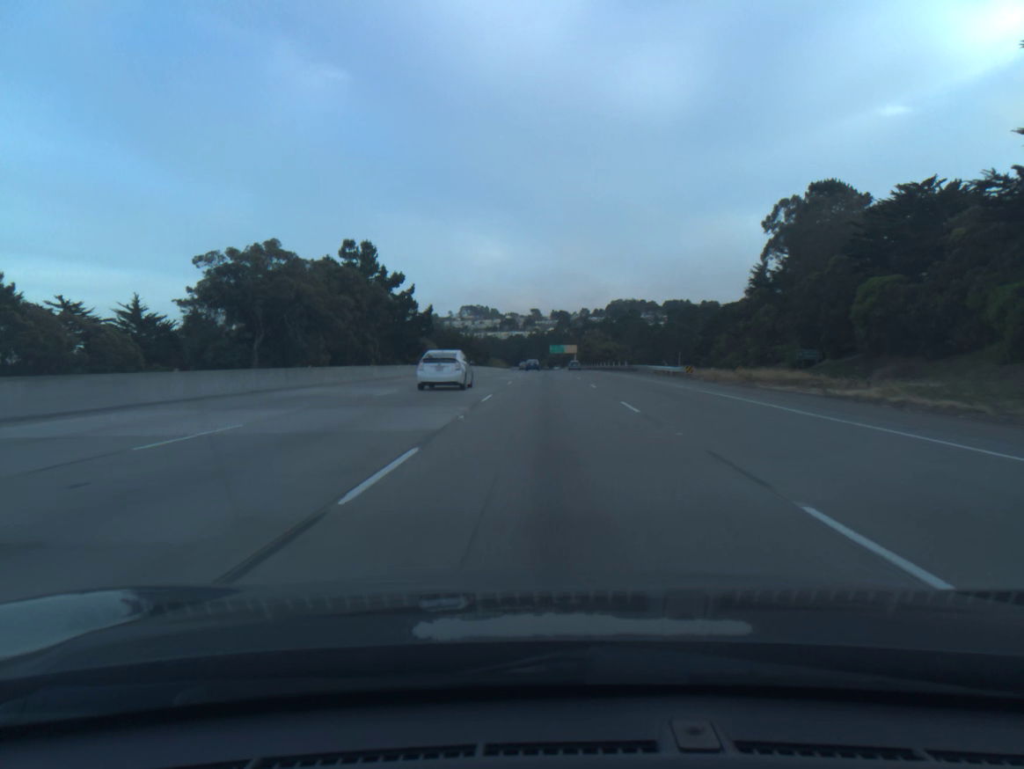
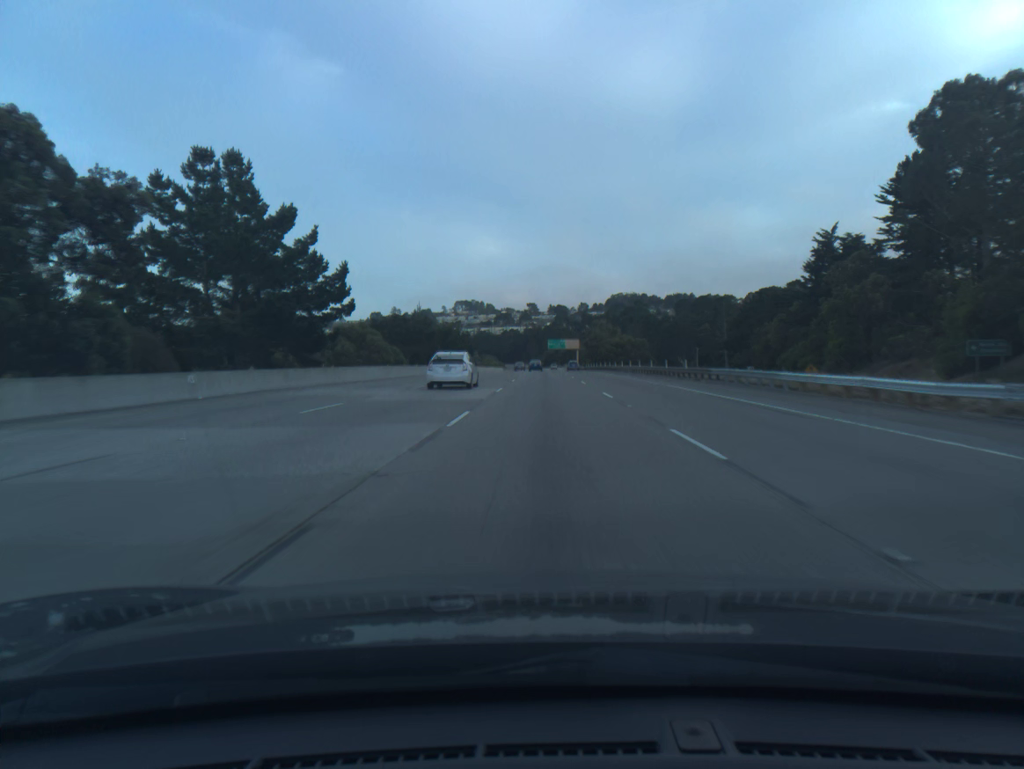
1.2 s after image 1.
(+0.1, +36.9) m; 0°
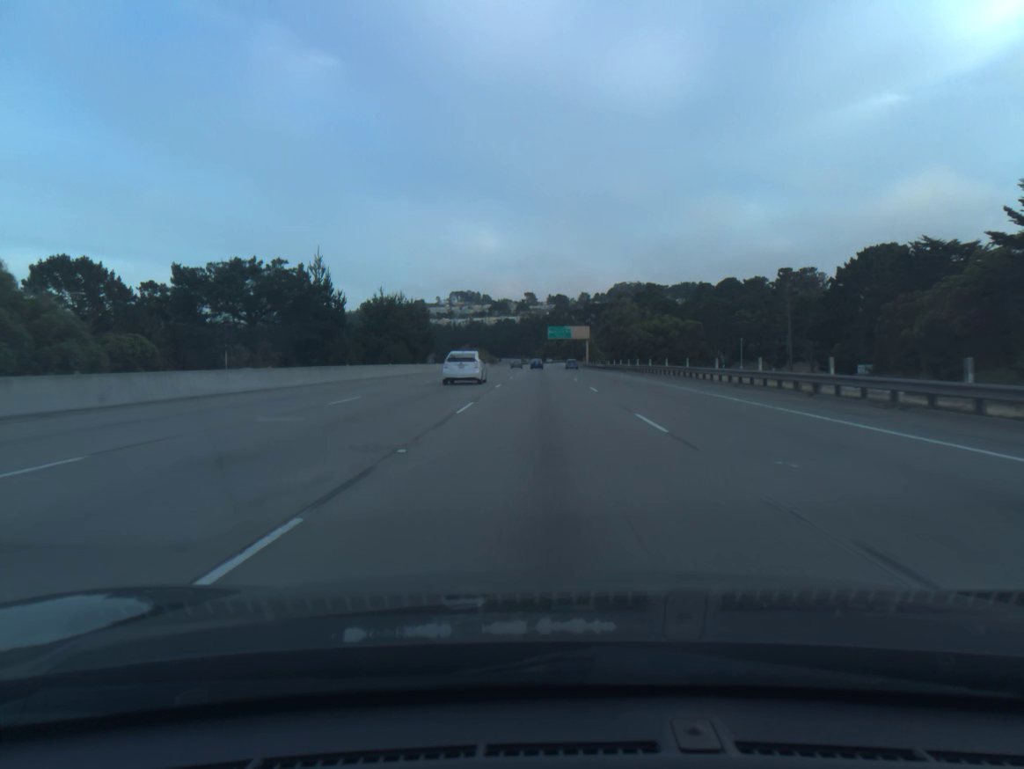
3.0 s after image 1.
(+0.1, +55.4) m; 0°
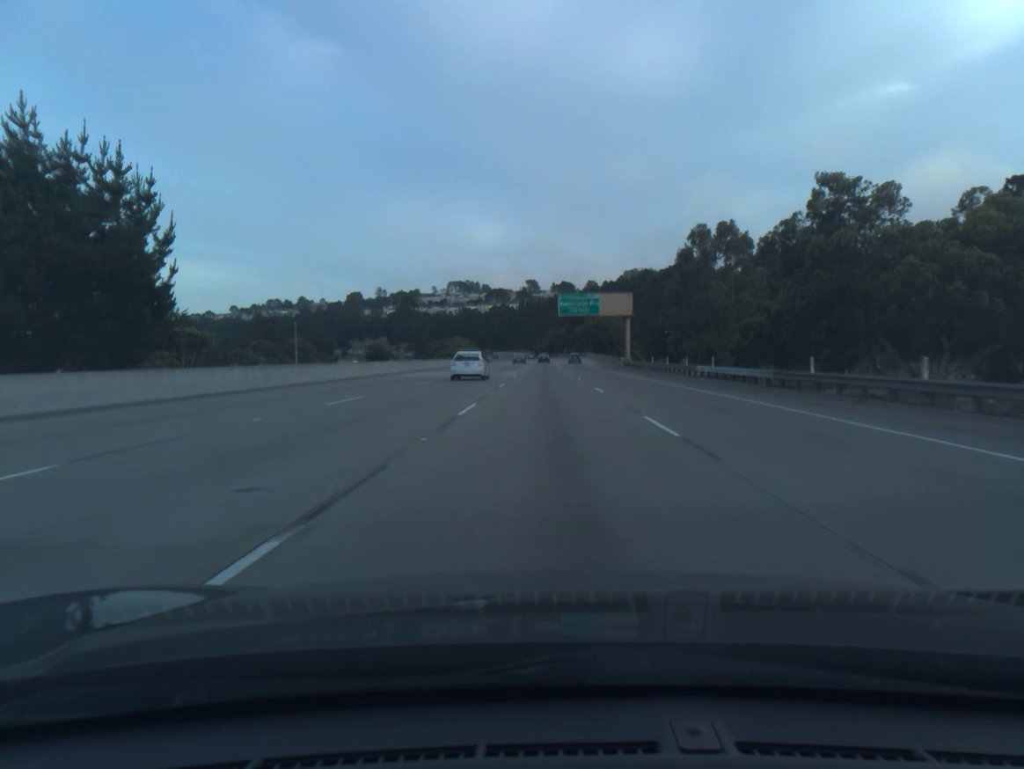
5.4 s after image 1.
(-0.3, +74.1) m; 0°
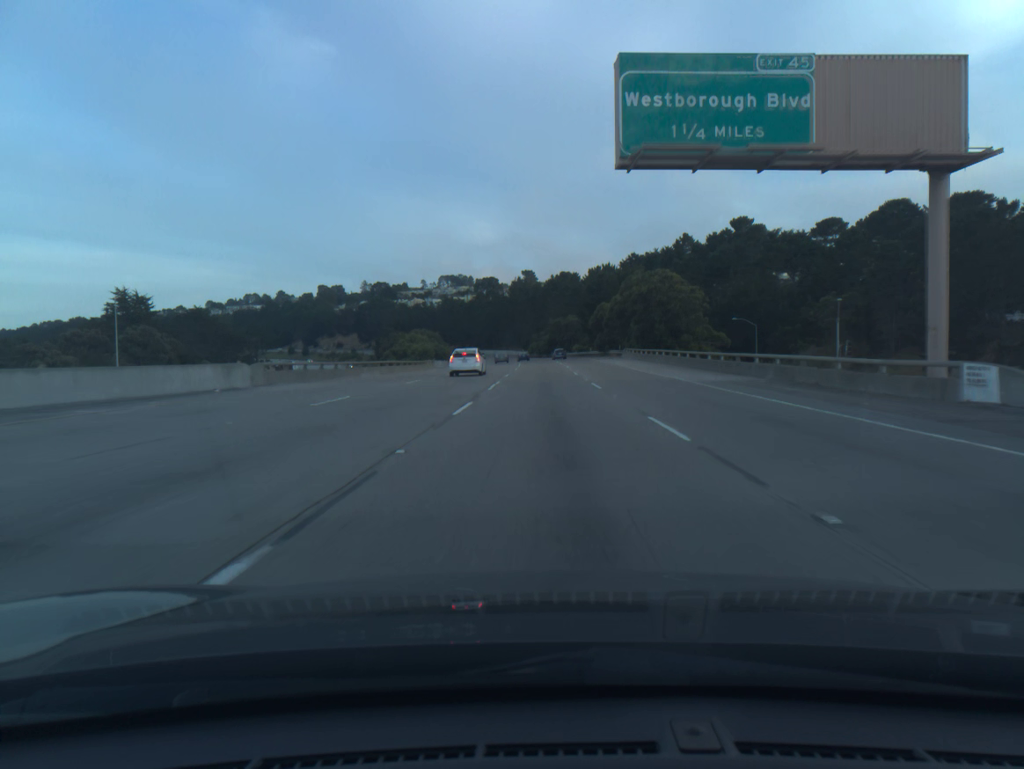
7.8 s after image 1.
(+0.1, +73.9) m; 0°
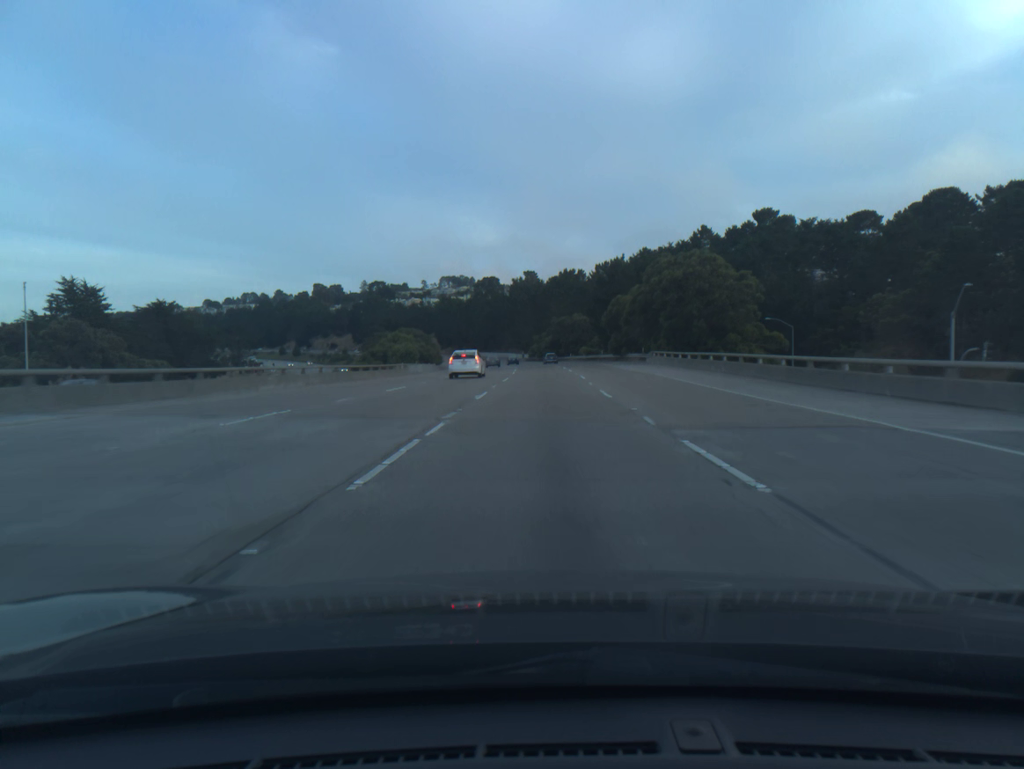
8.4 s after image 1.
(0.0, +18.4) m; 0°
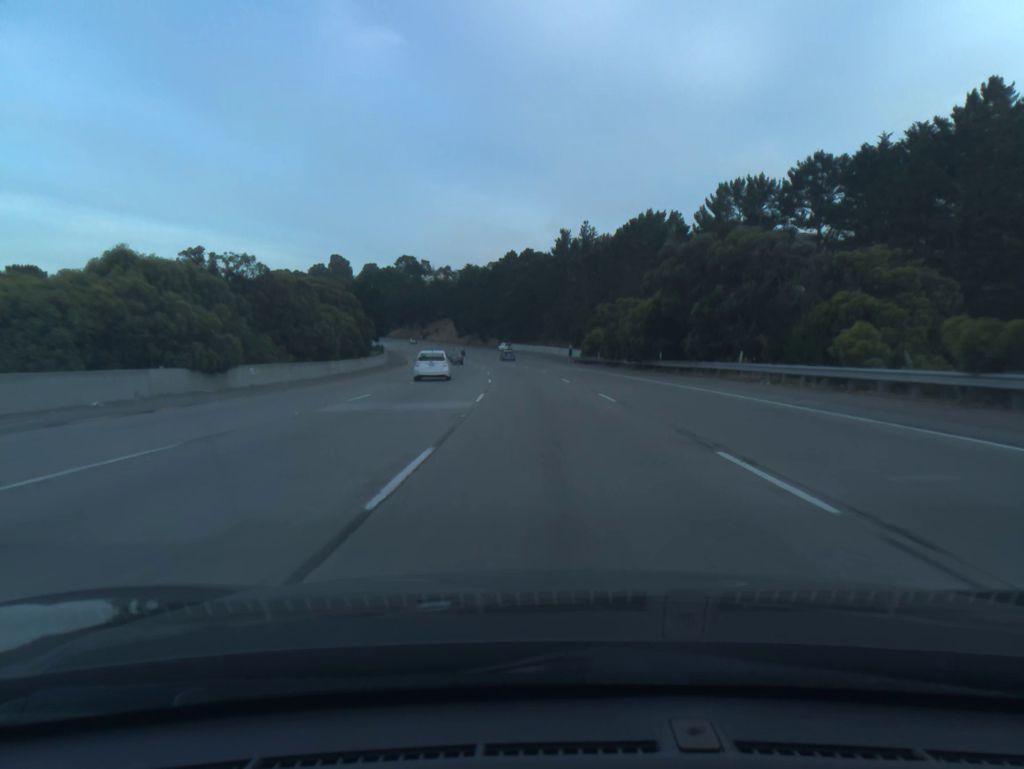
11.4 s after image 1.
(-1.8, +91.4) m; -4°
